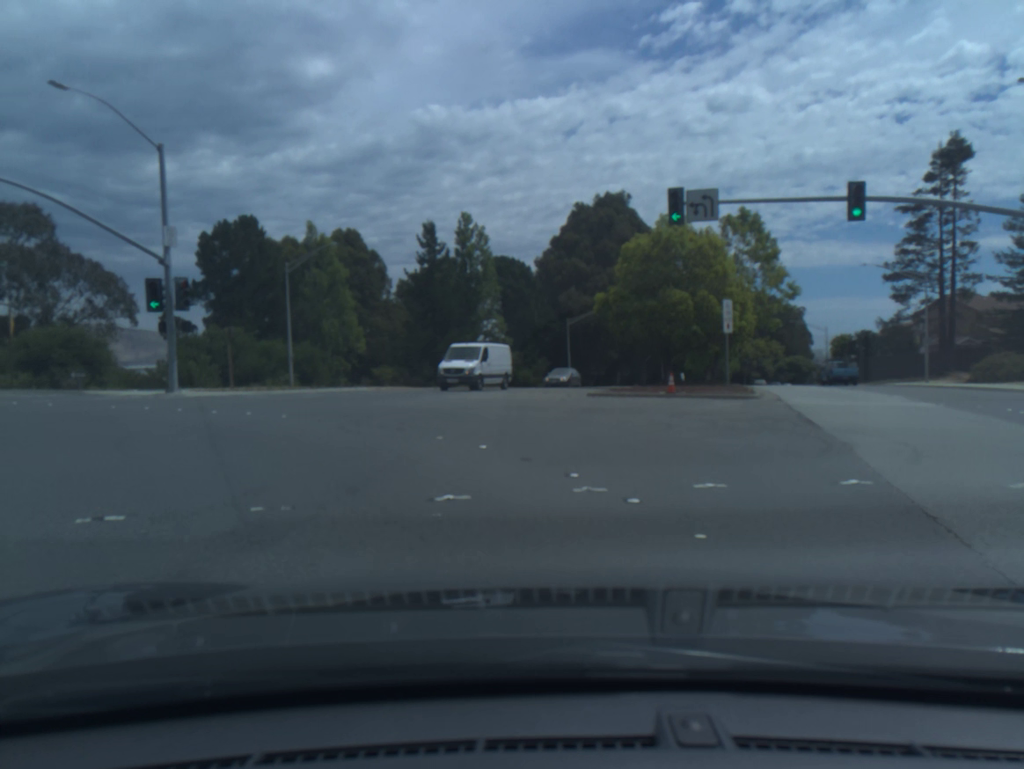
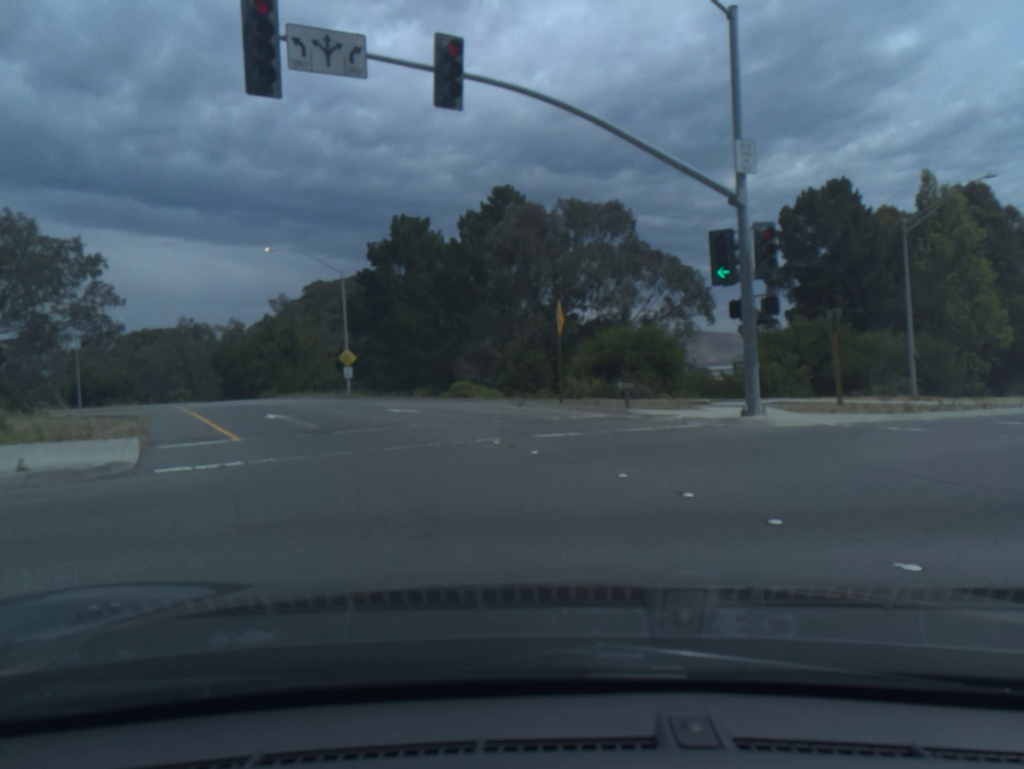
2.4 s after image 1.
(-5.1, +13.1) m; -40°
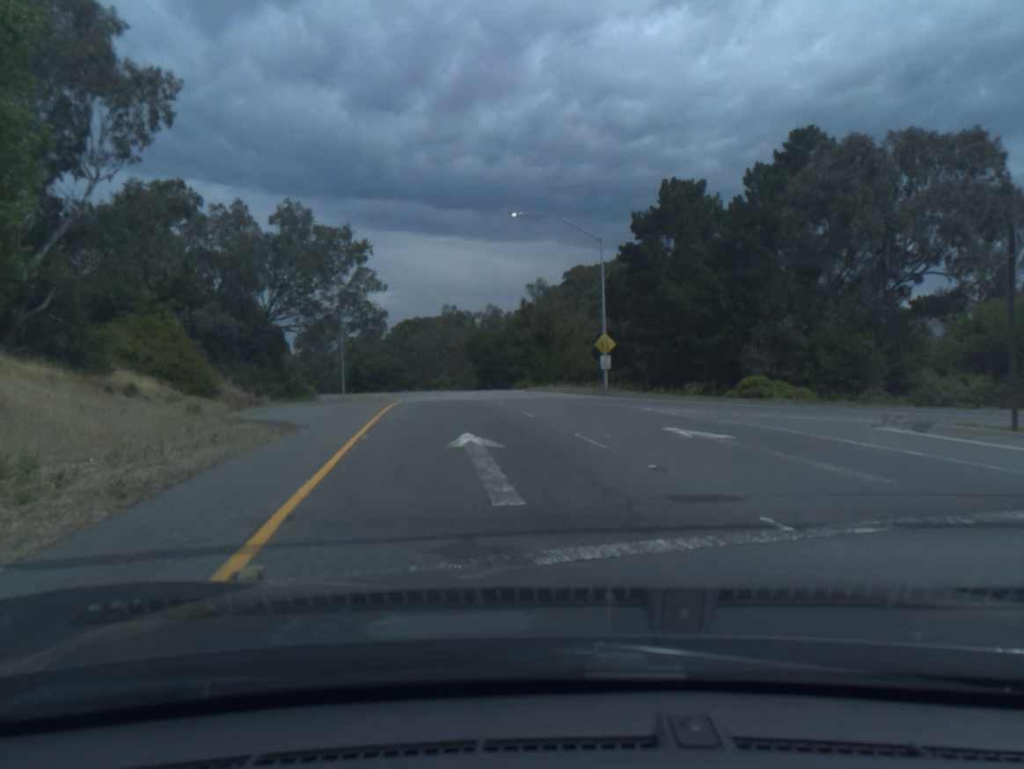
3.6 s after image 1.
(-1.8, +10.9) m; -17°
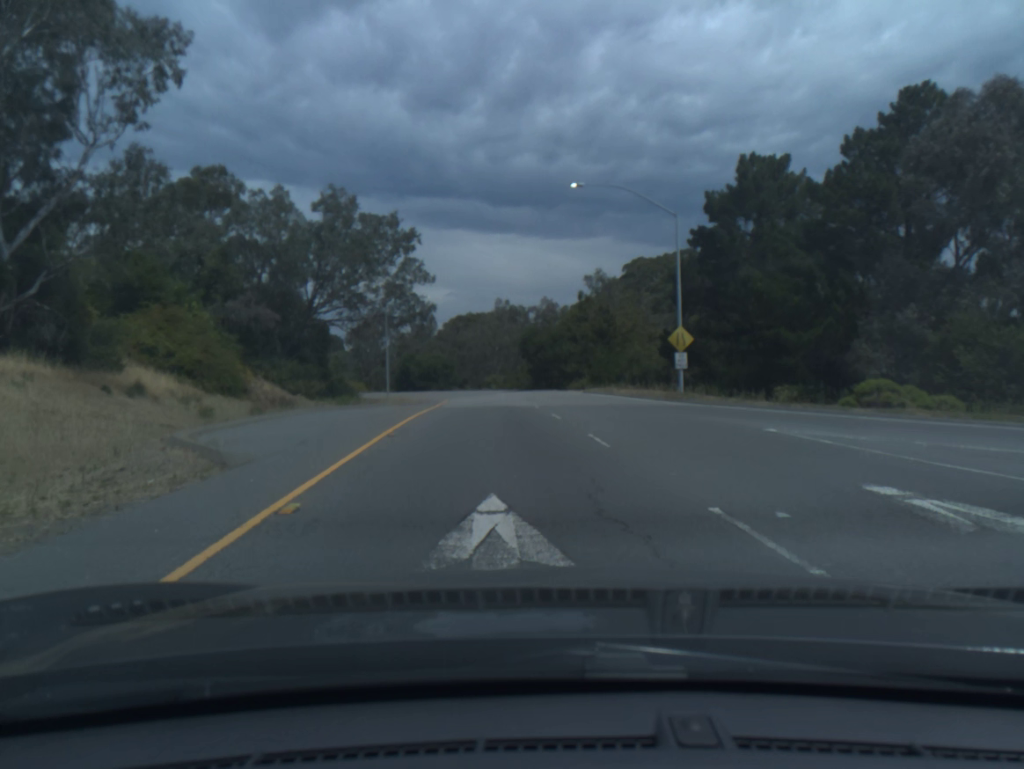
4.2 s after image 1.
(-0.2, +6.5) m; -3°
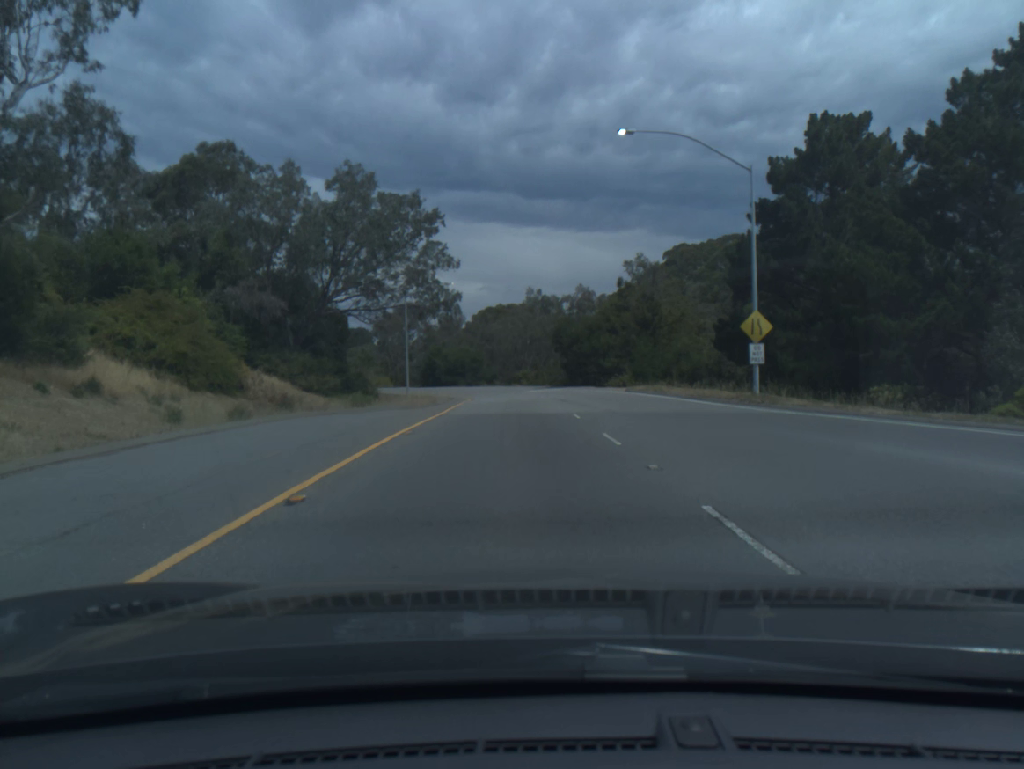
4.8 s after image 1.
(-0.2, +7.2) m; -2°
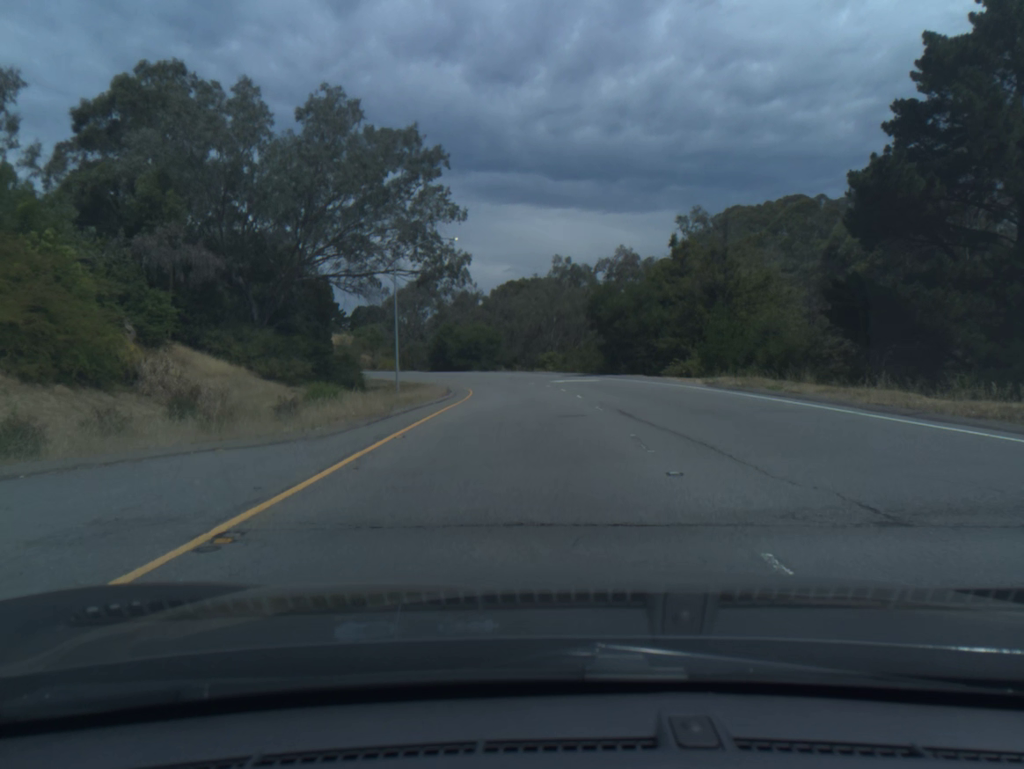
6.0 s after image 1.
(-0.3, +16.2) m; -2°
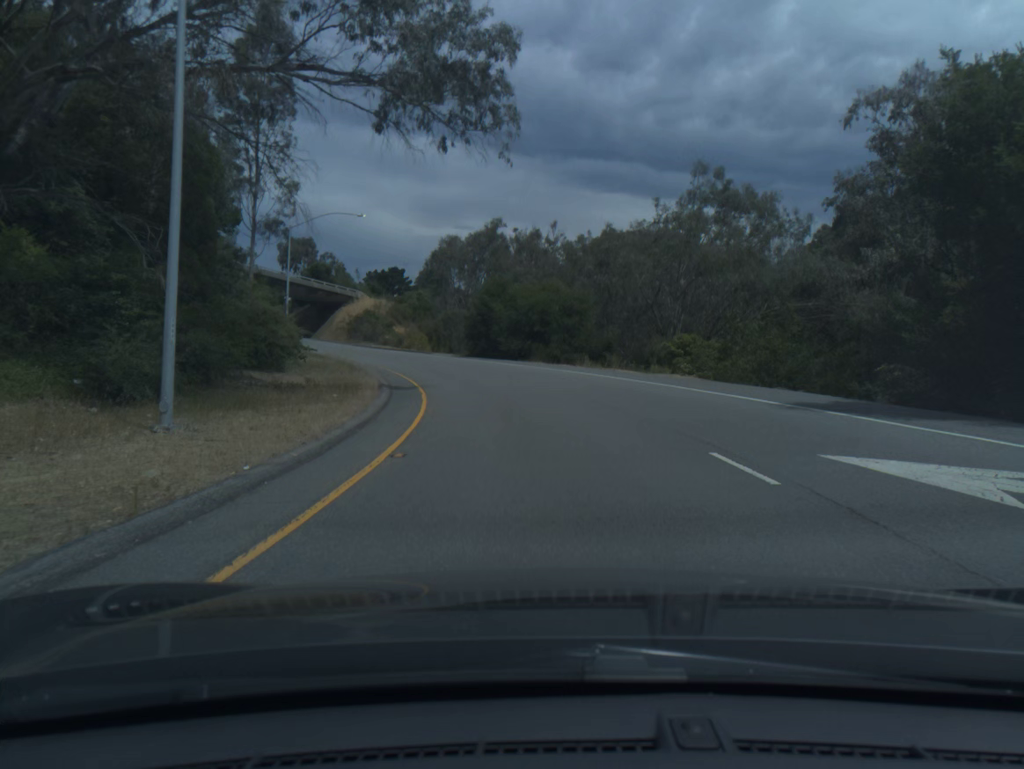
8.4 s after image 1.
(-1.7, +39.5) m; -6°
